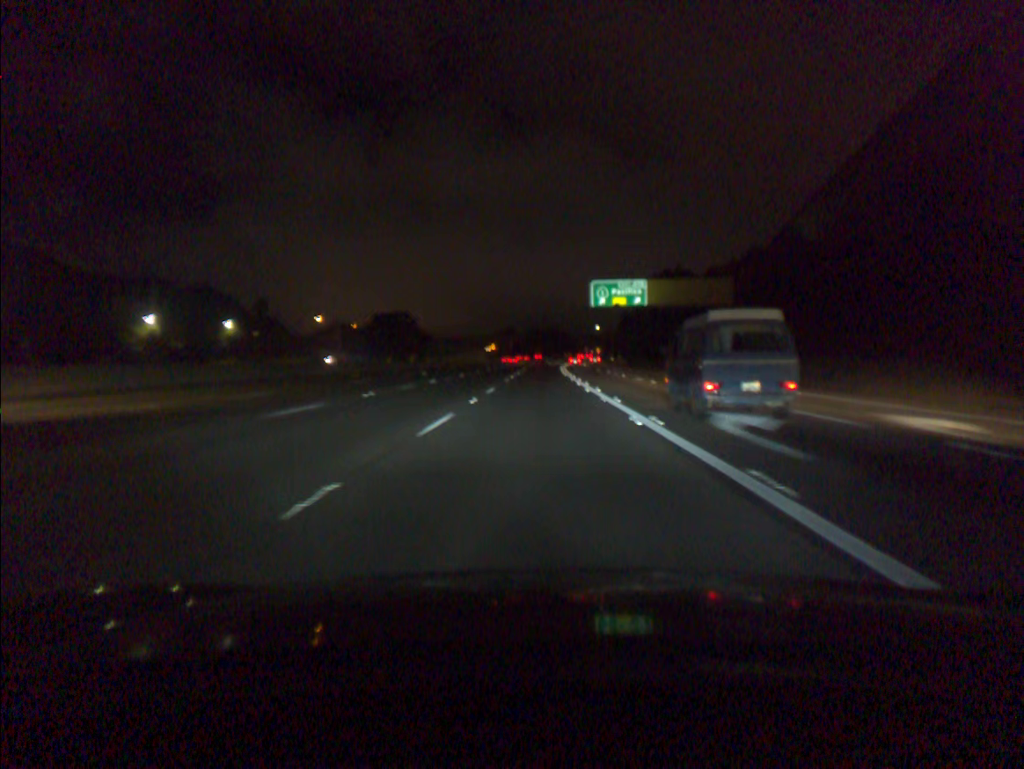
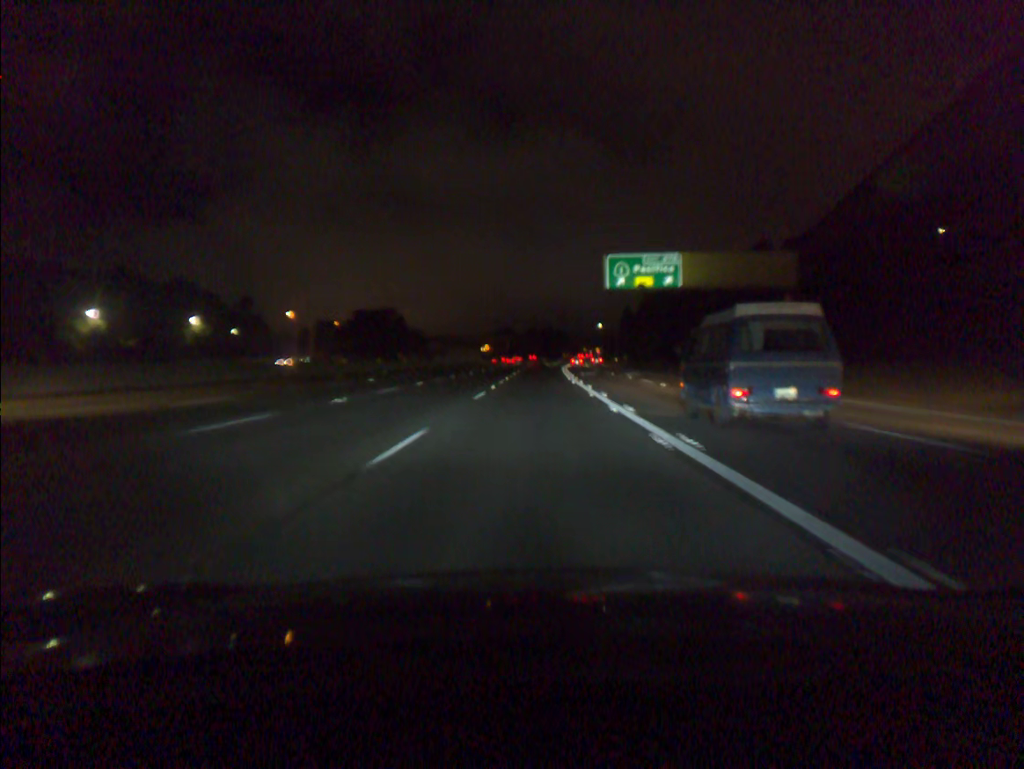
(0.0, +18.3) m; 0°
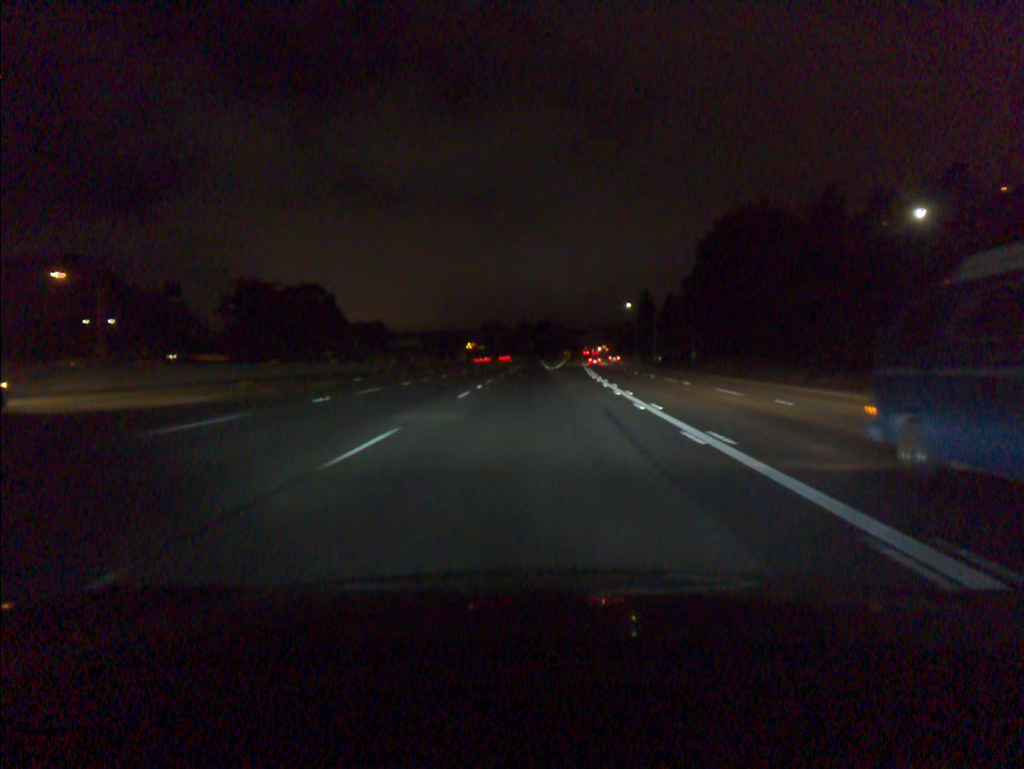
(+0.3, +73.1) m; 0°
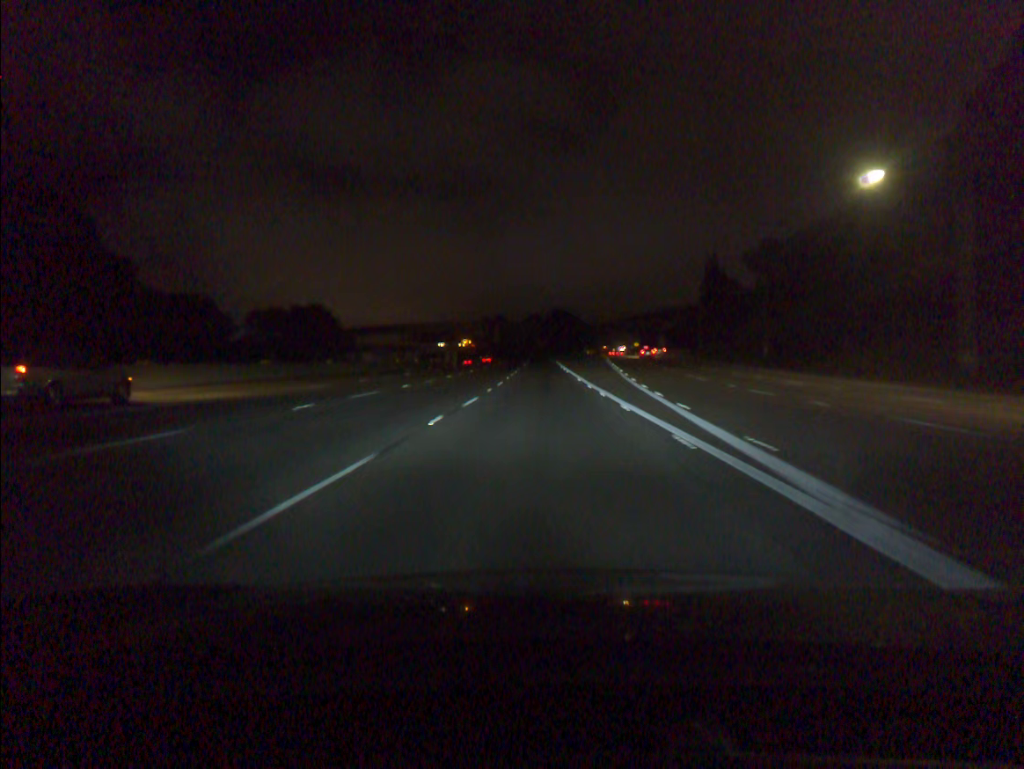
(-0.8, +91.4) m; -1°
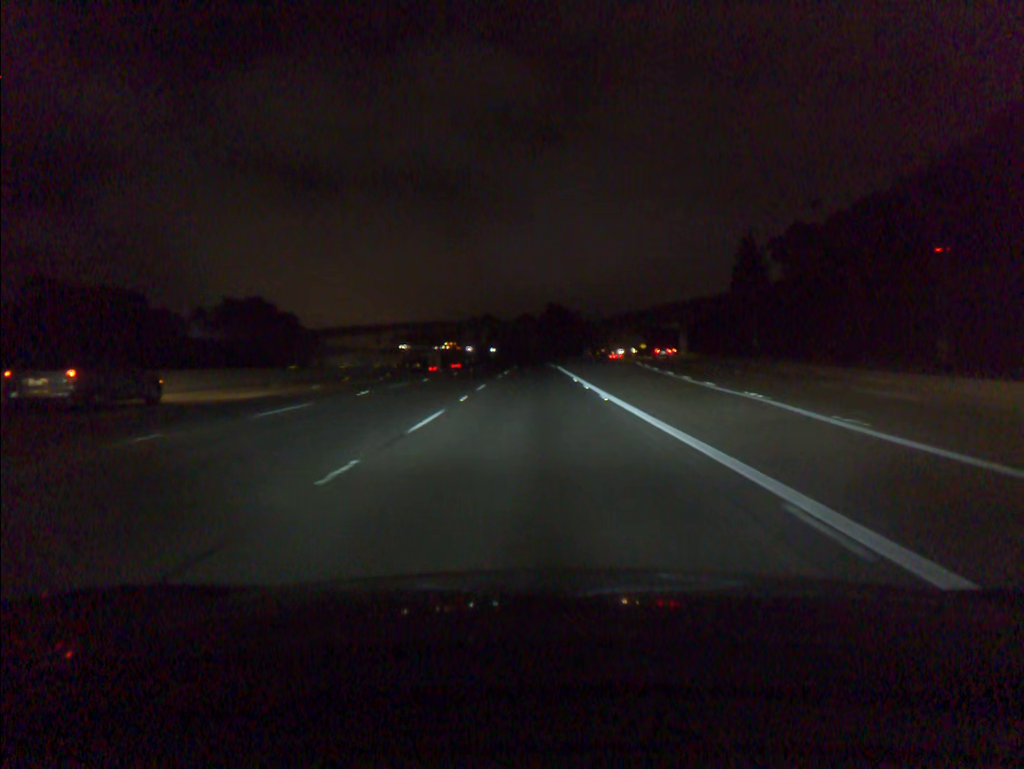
(+0.2, +36.5) m; +1°
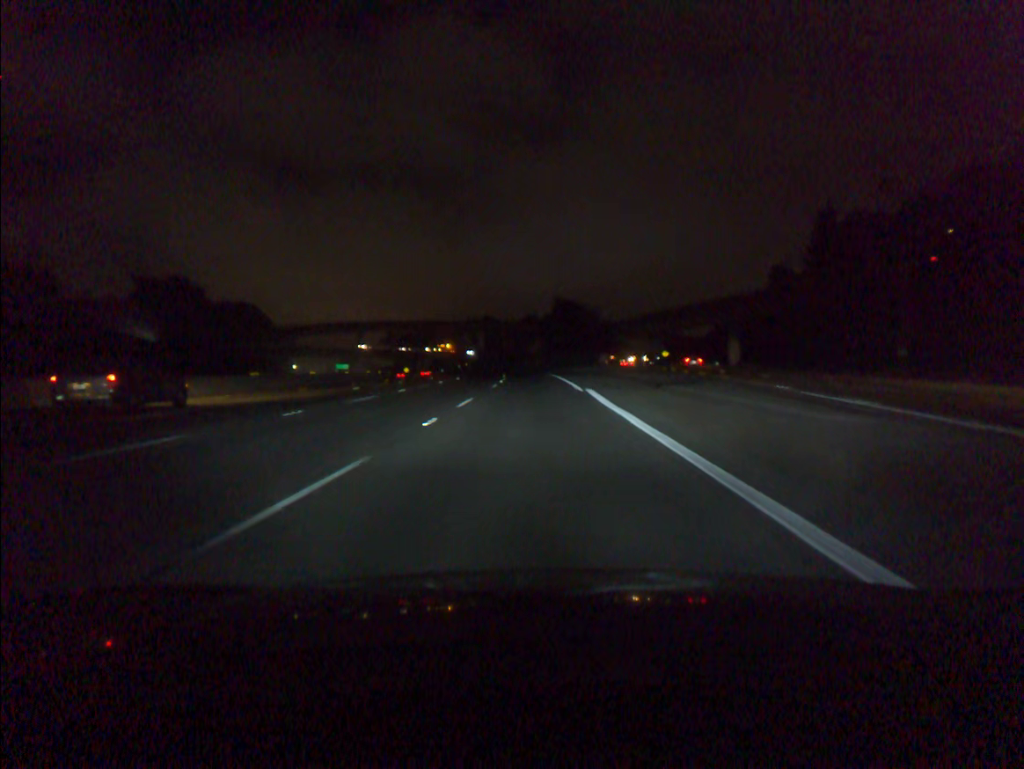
(-0.1, +36.4) m; 0°
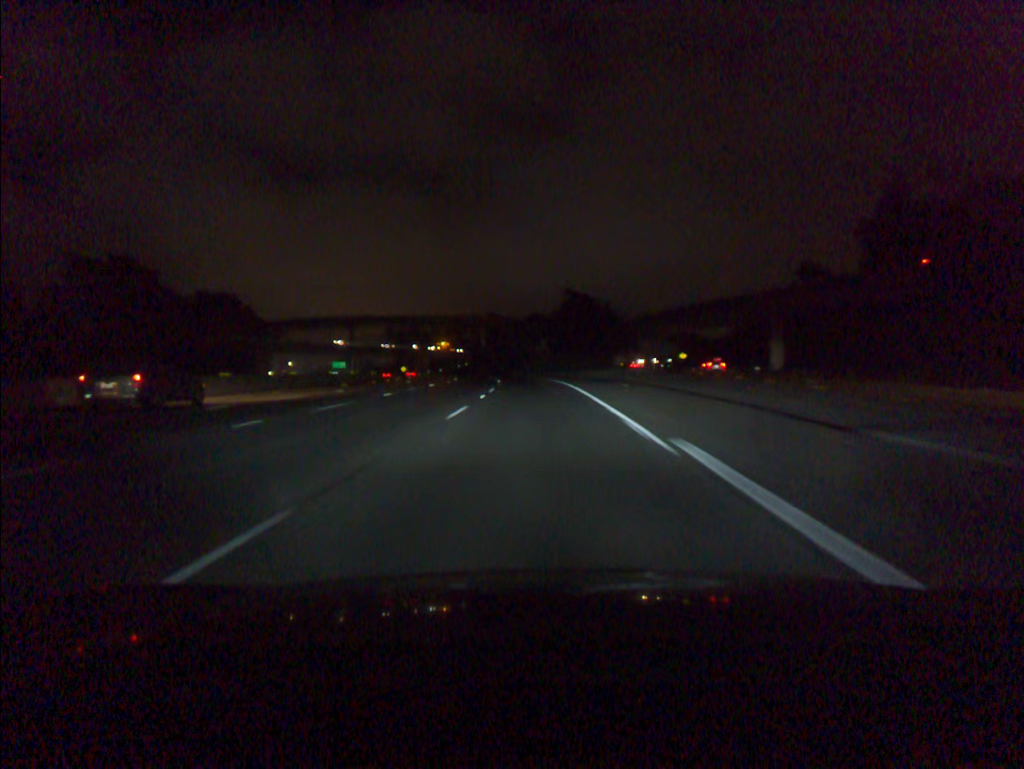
(-0.1, +18.2) m; 0°
